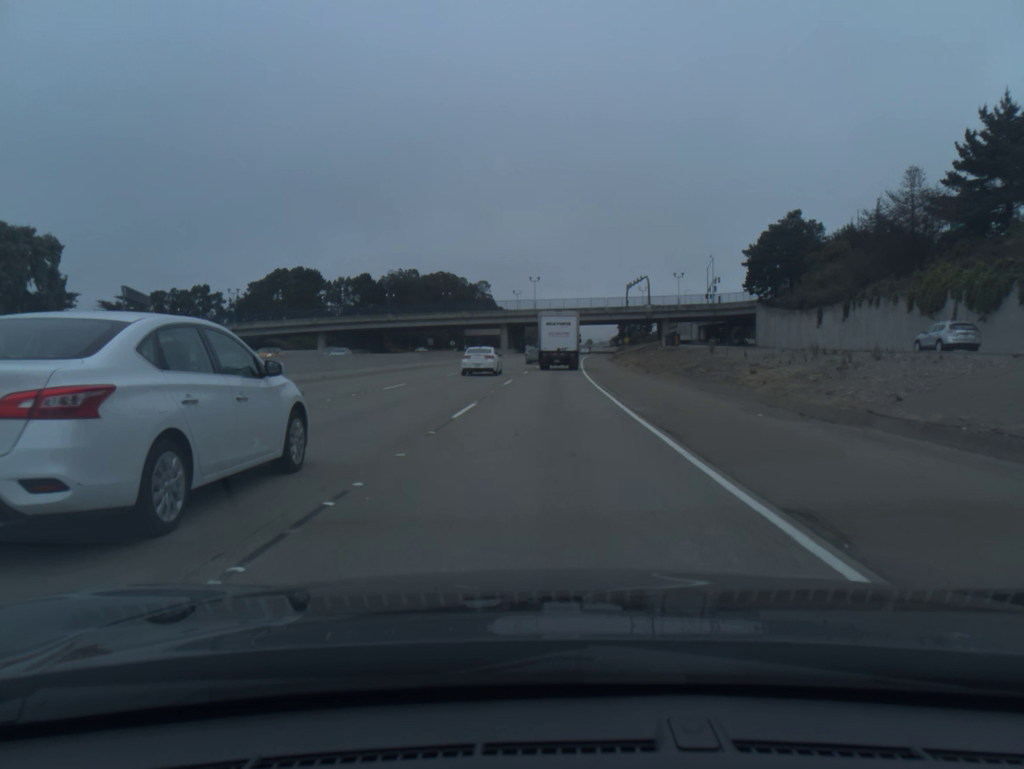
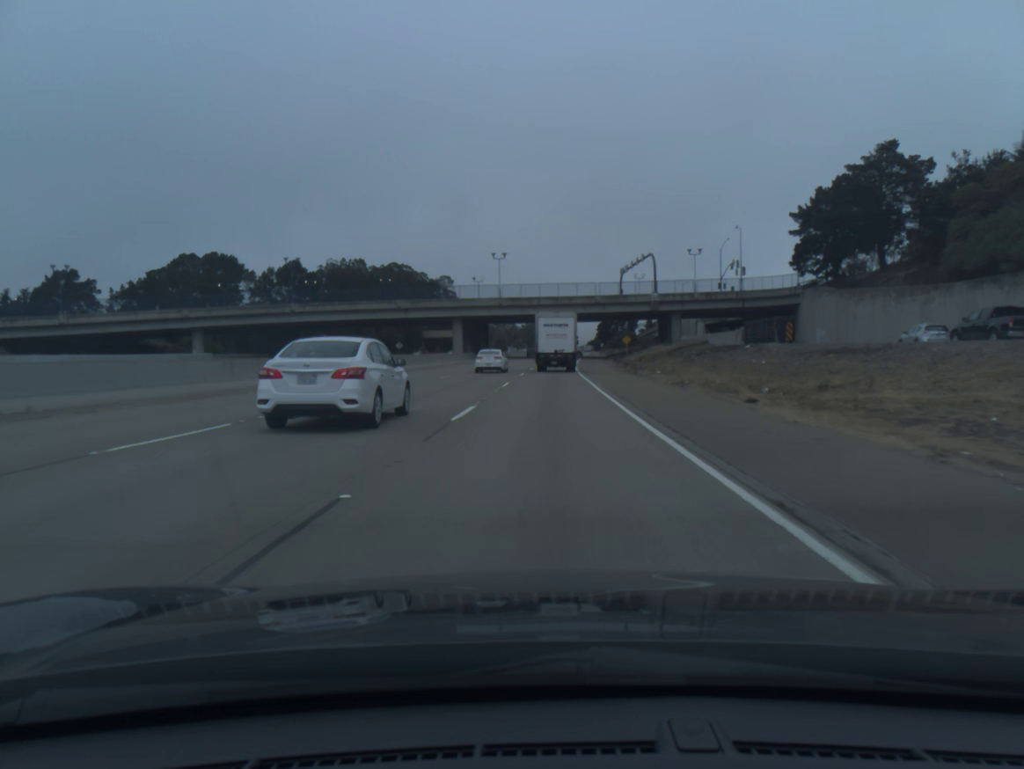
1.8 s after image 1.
(+0.8, +44.0) m; +2°
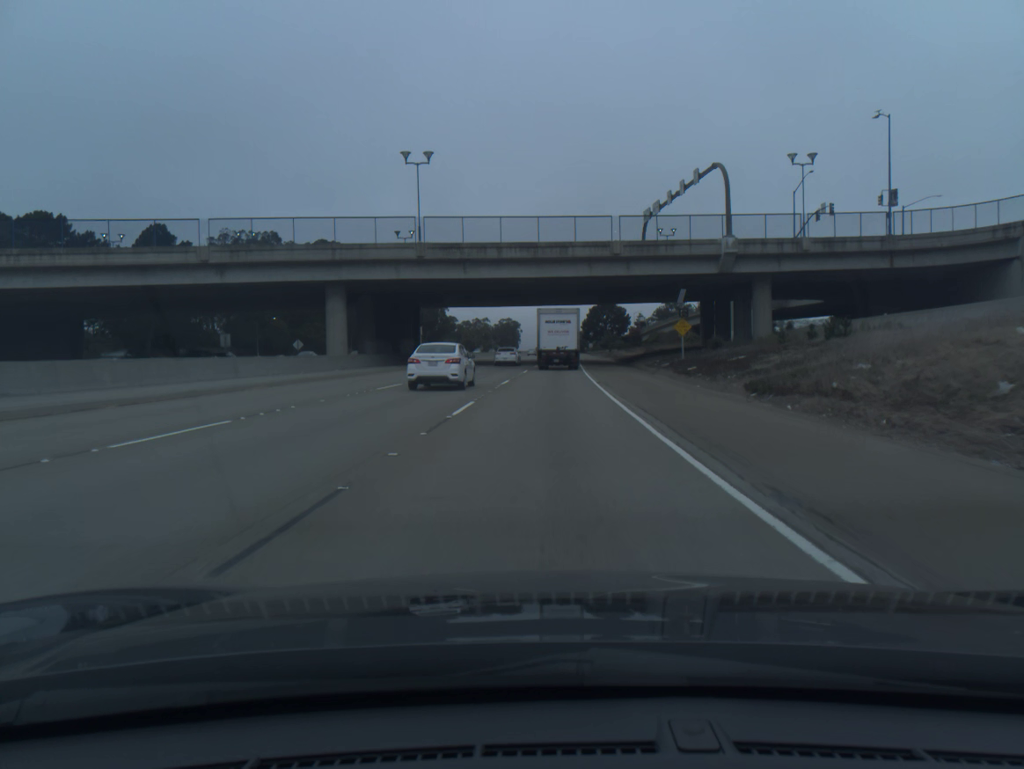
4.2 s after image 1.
(+1.0, +57.7) m; +2°
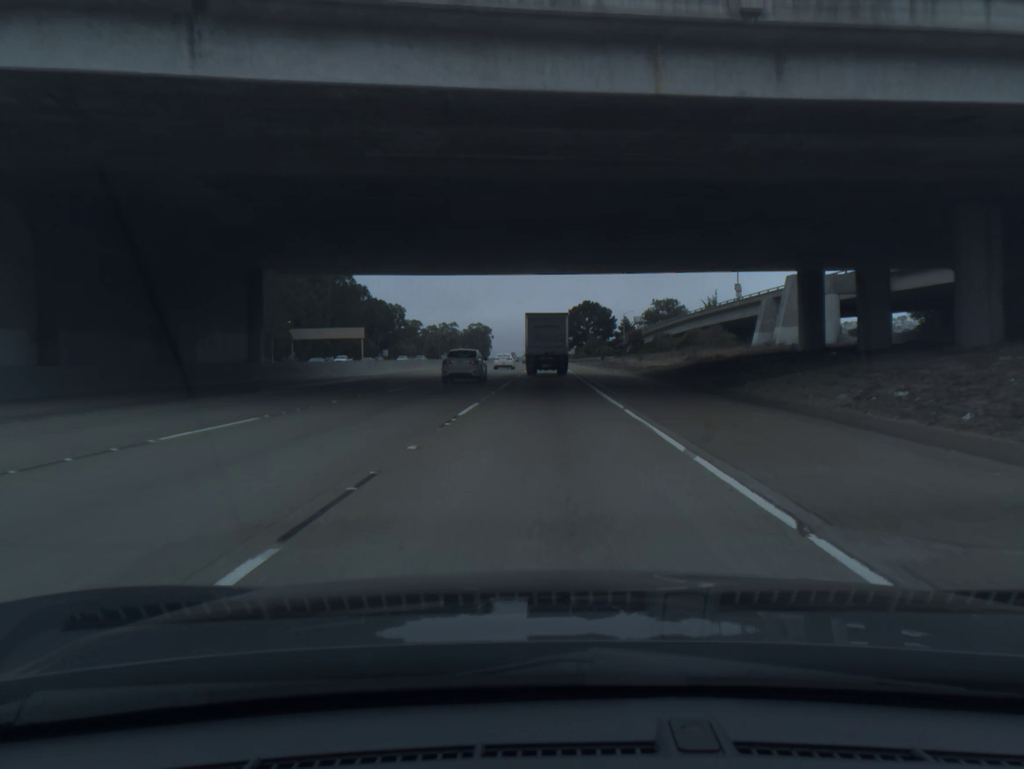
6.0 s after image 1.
(+0.6, +42.5) m; +2°
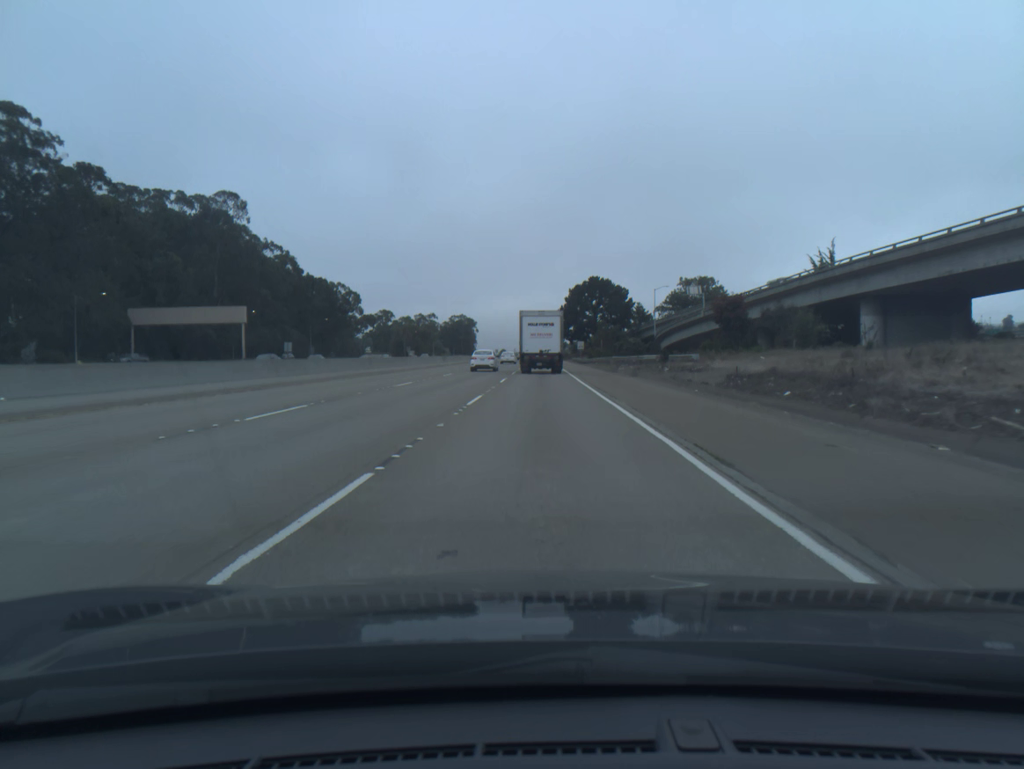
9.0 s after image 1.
(+0.5, +69.9) m; 0°
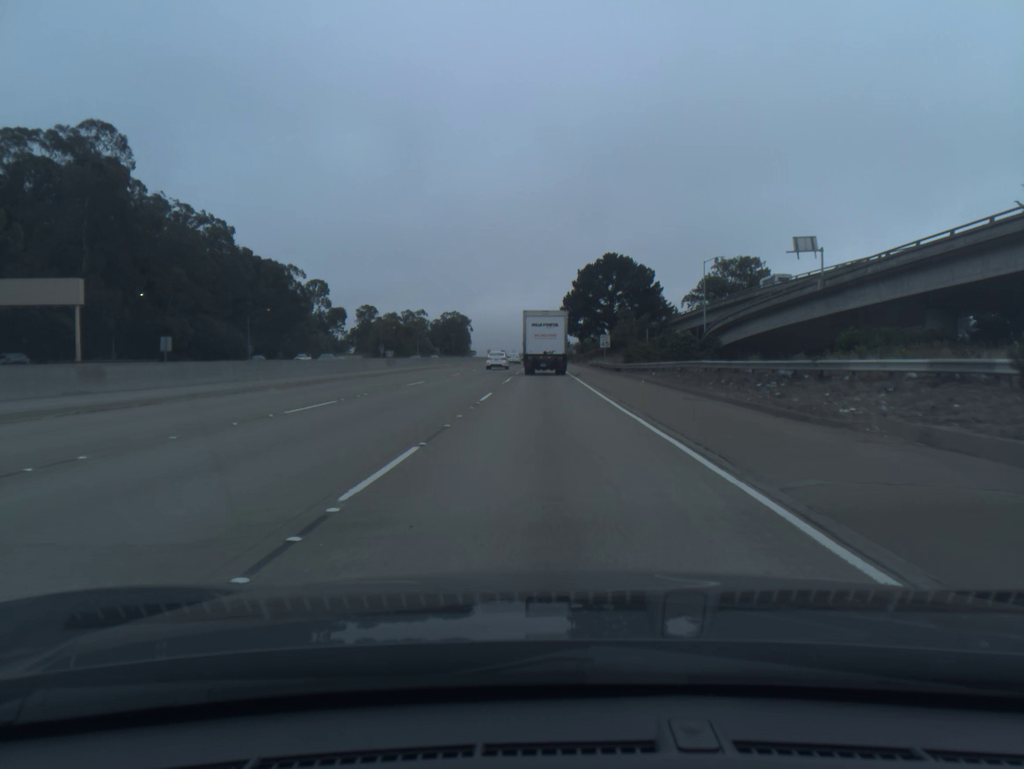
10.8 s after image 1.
(0.0, +41.4) m; 0°
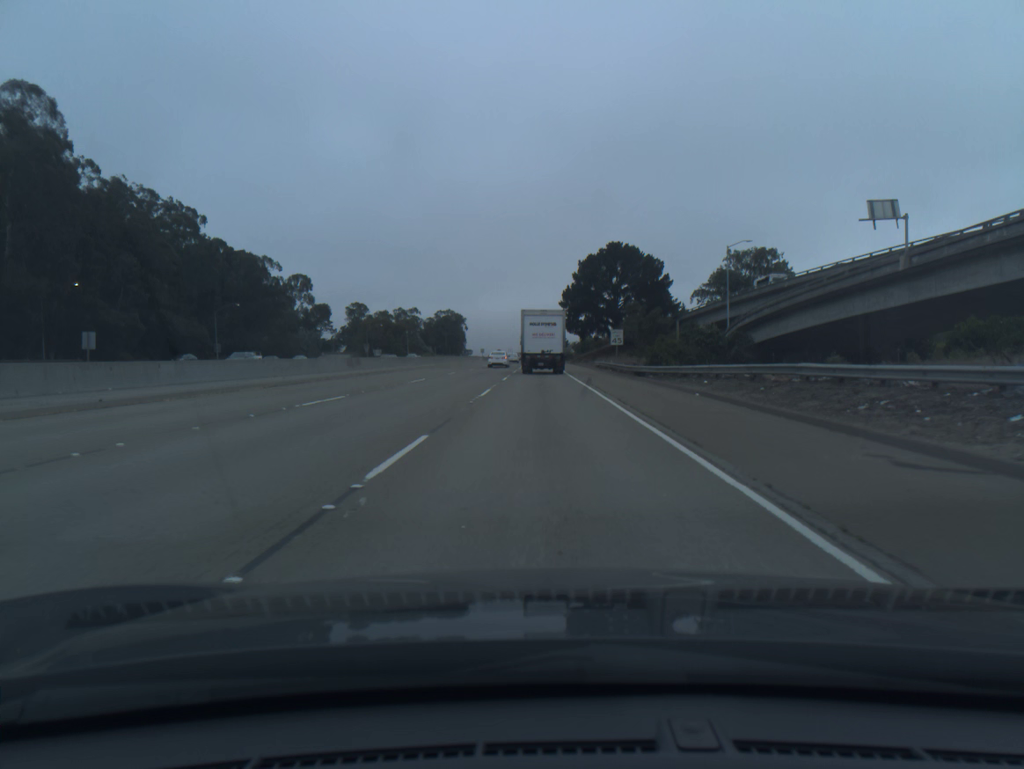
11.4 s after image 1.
(0.0, +13.7) m; 0°
